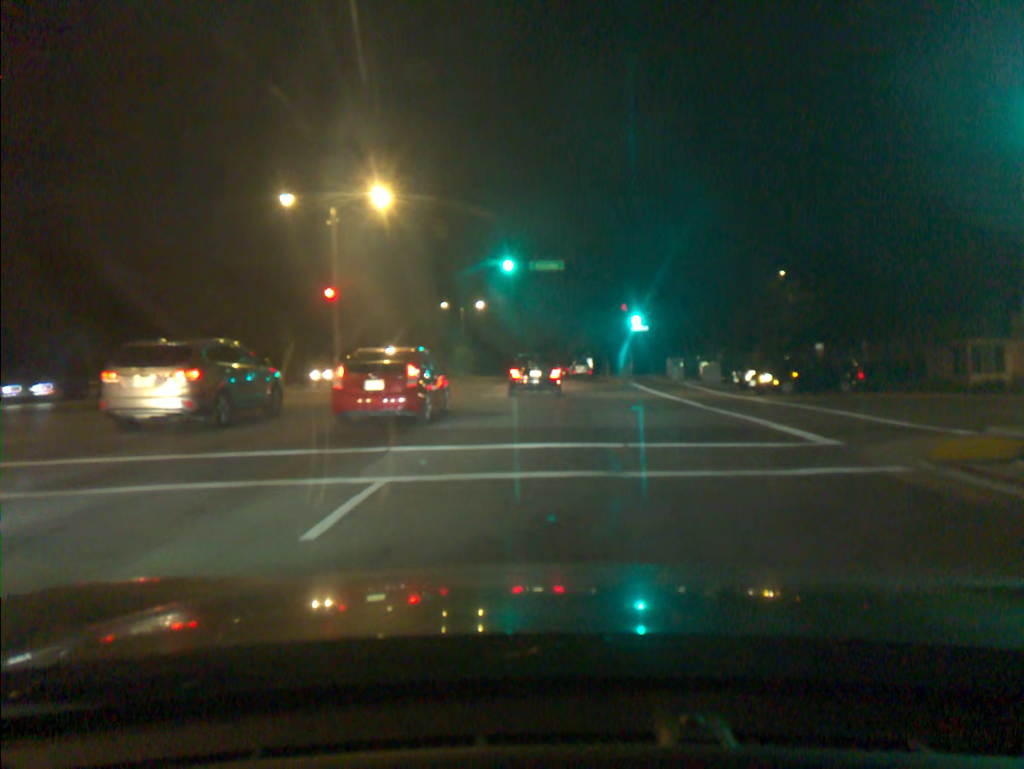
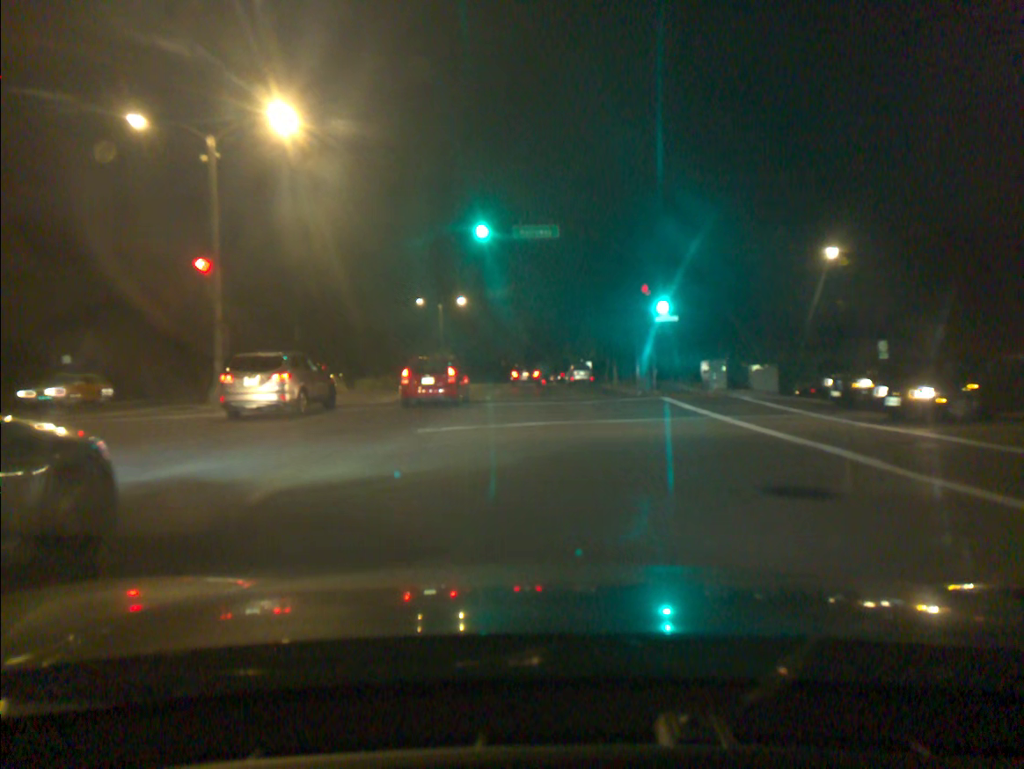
(0.0, +12.1) m; 0°
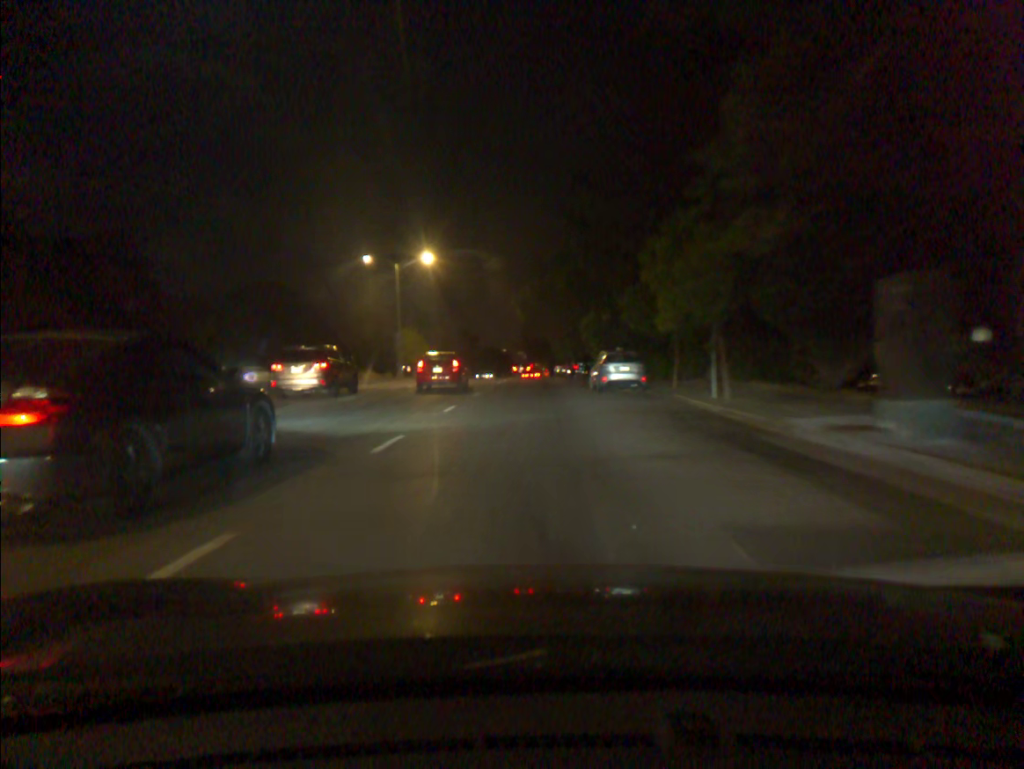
(0.0, +25.5) m; 0°
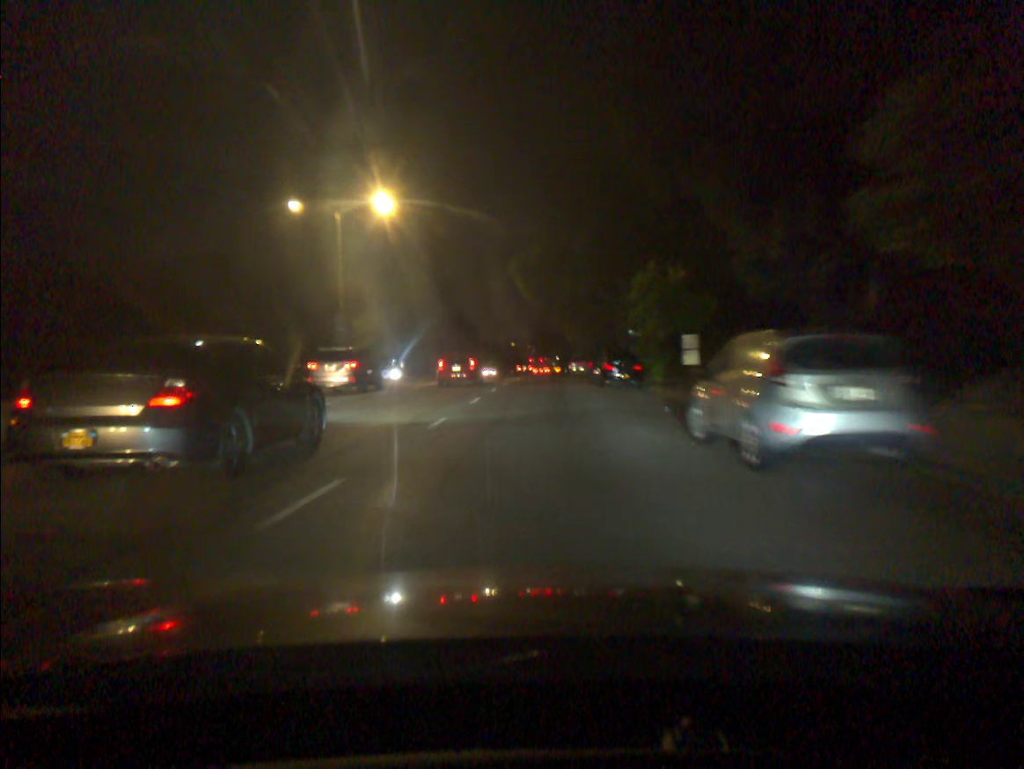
(-0.1, +18.6) m; -1°
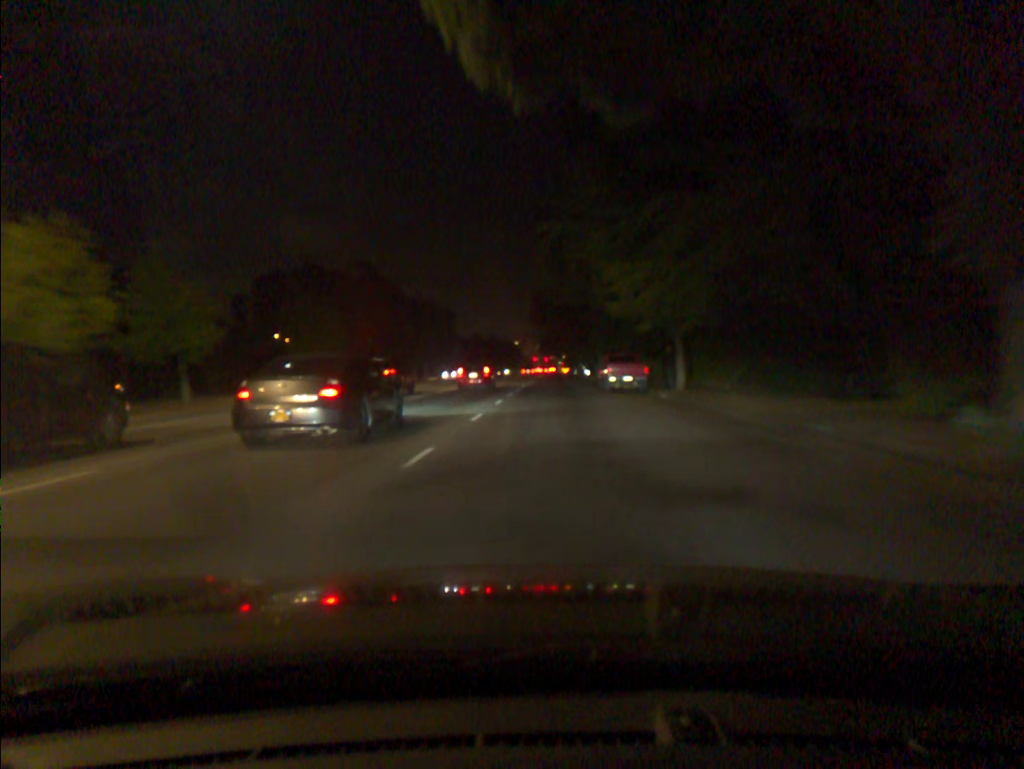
(0.0, +33.3) m; -1°
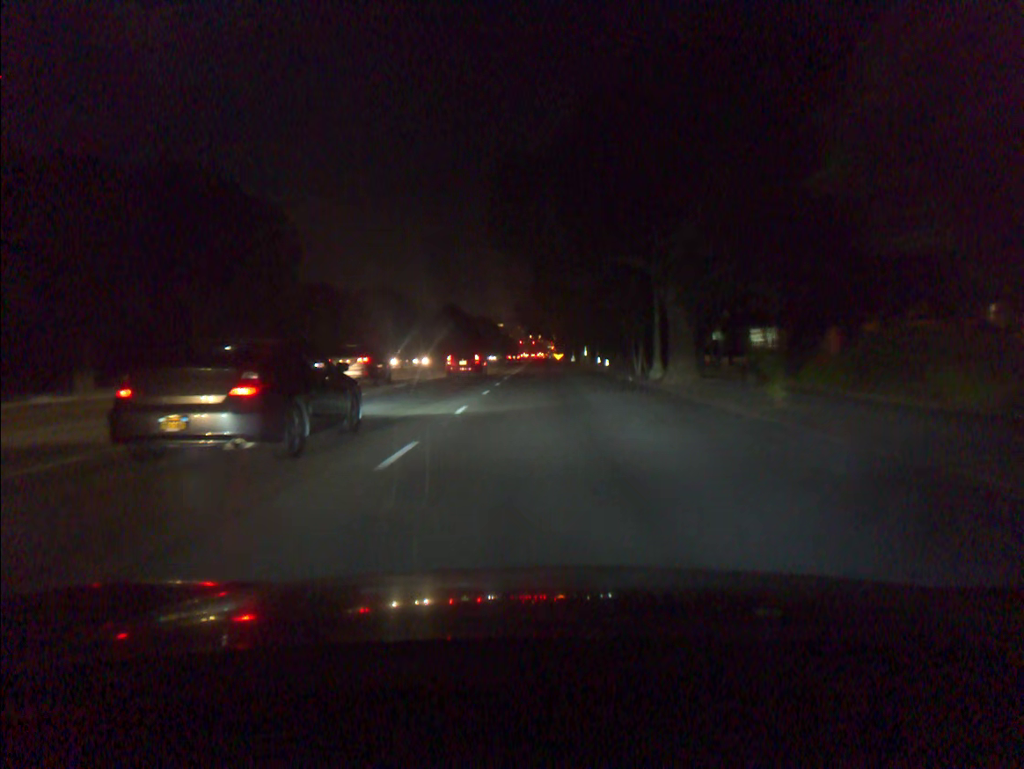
(+0.6, +43.1) m; +1°
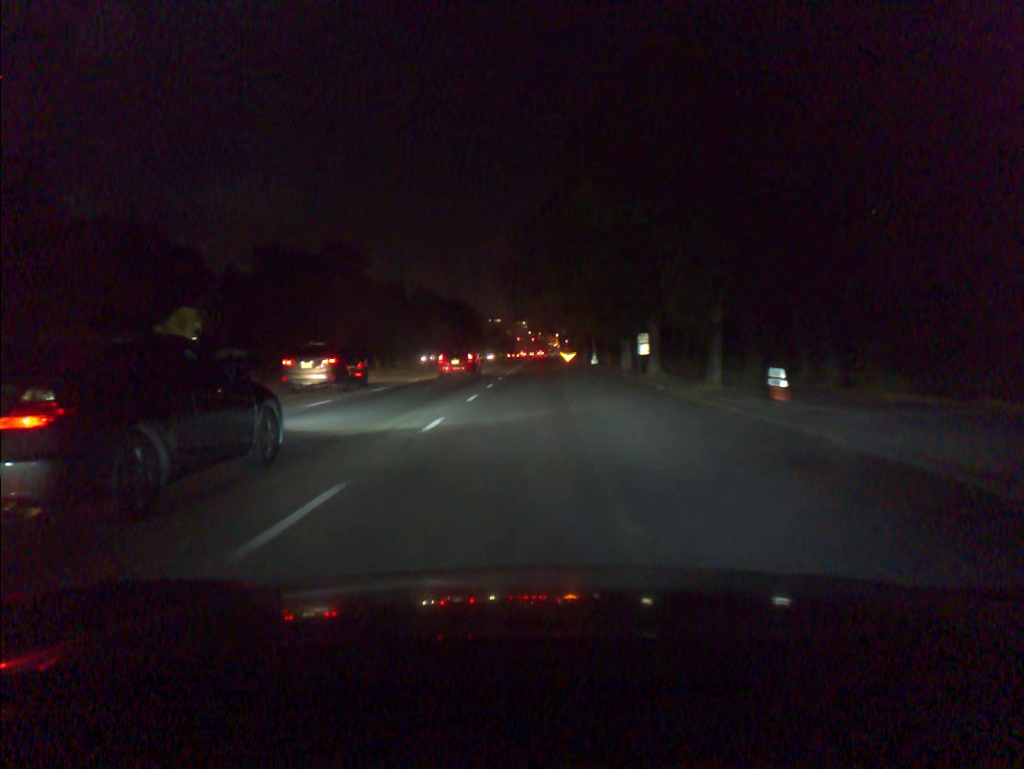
(-0.1, +46.6) m; 0°
